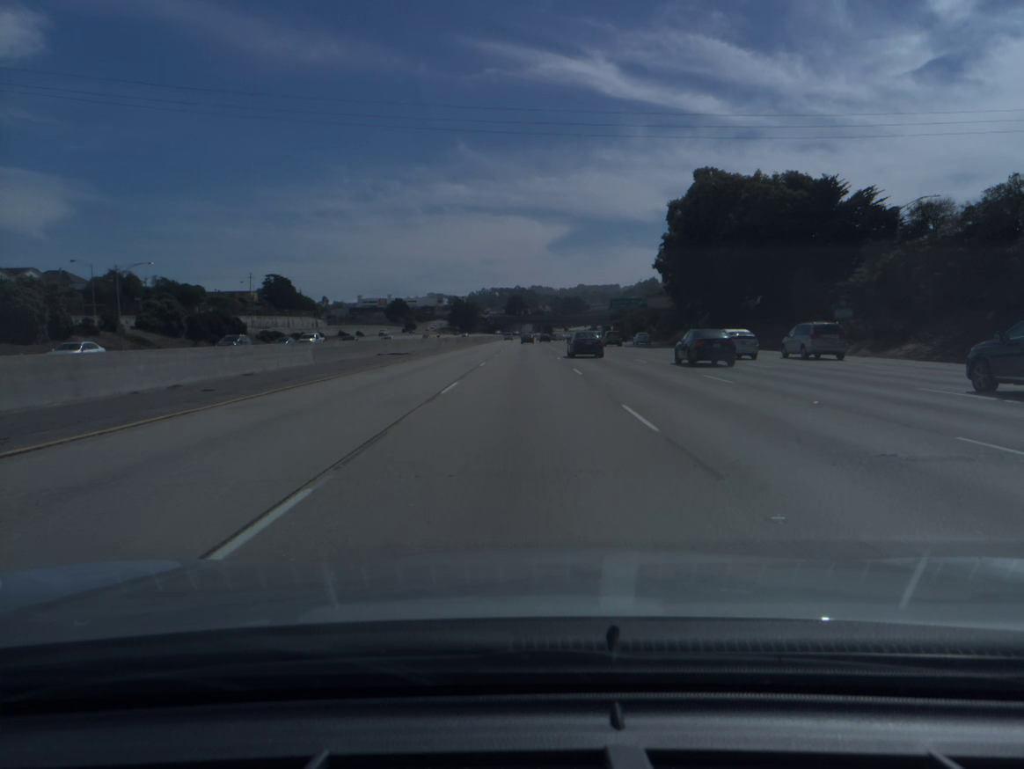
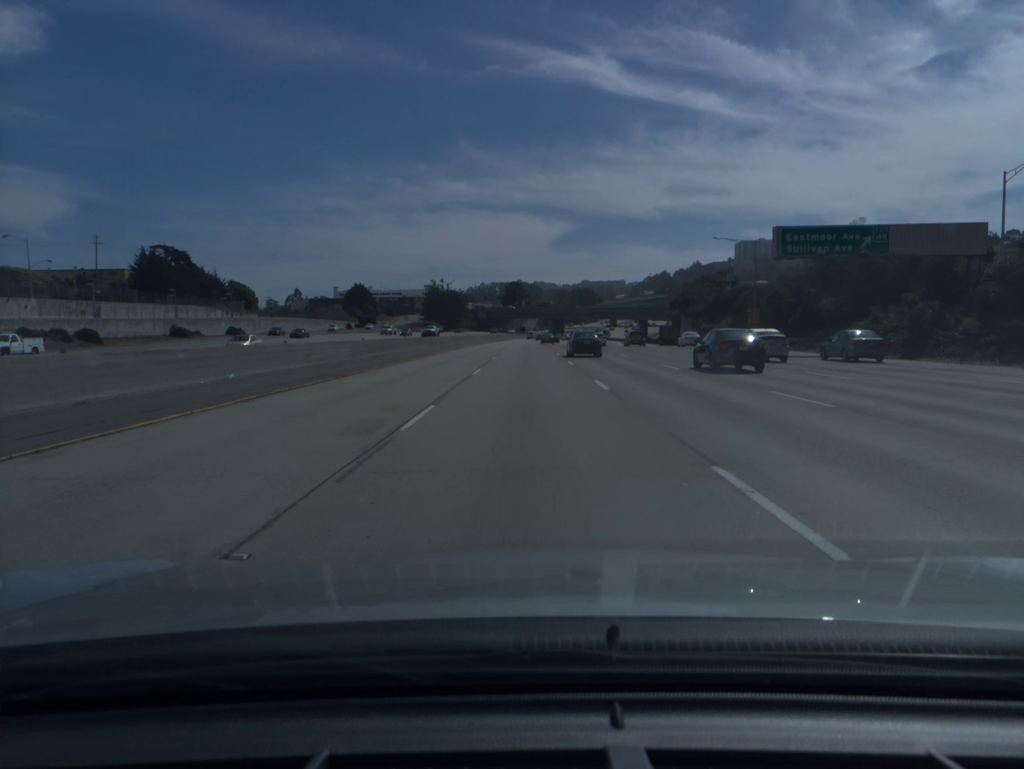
(-0.2, +94.5) m; 0°
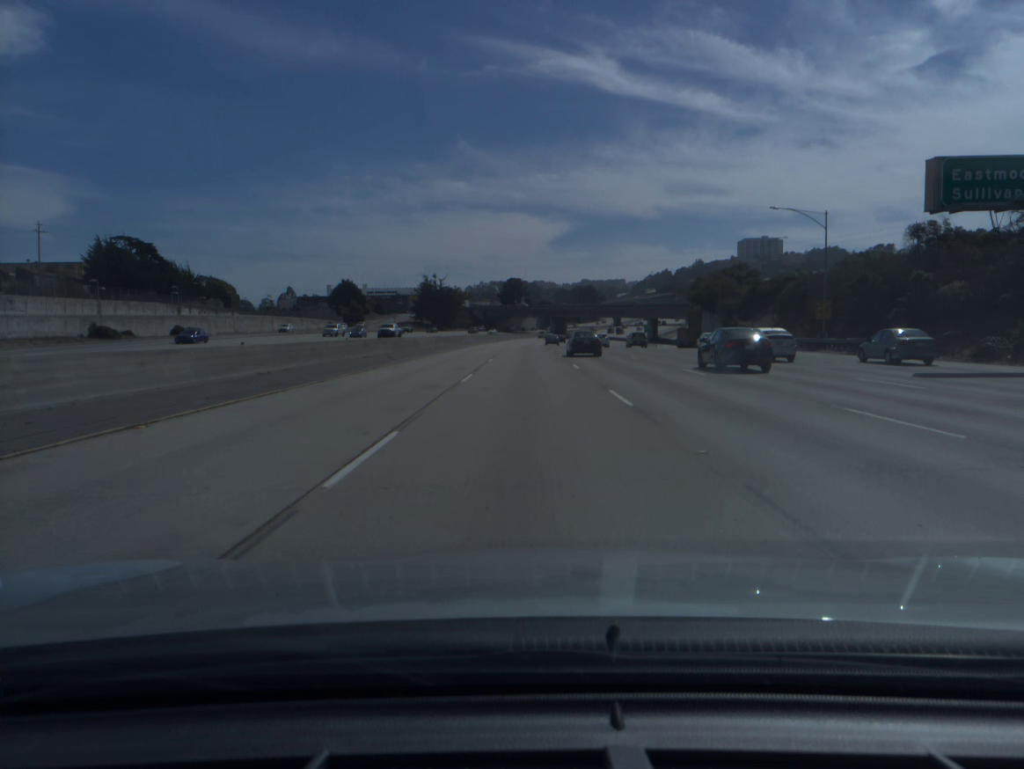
(0.0, +18.9) m; 0°
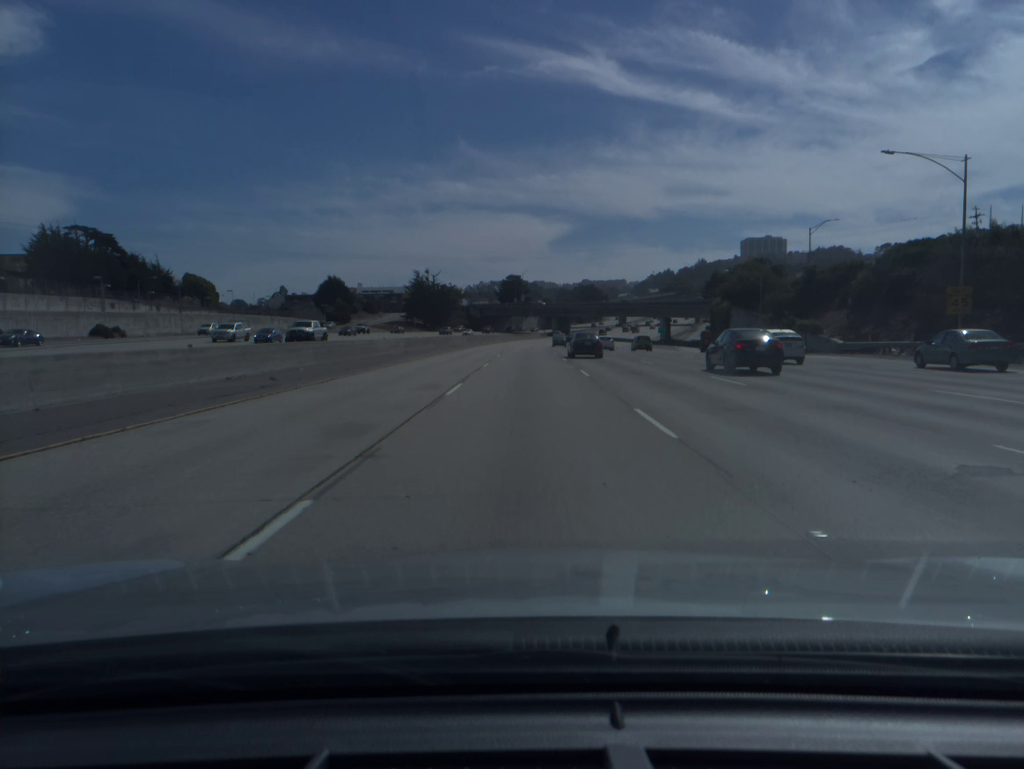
(0.0, +18.9) m; 0°
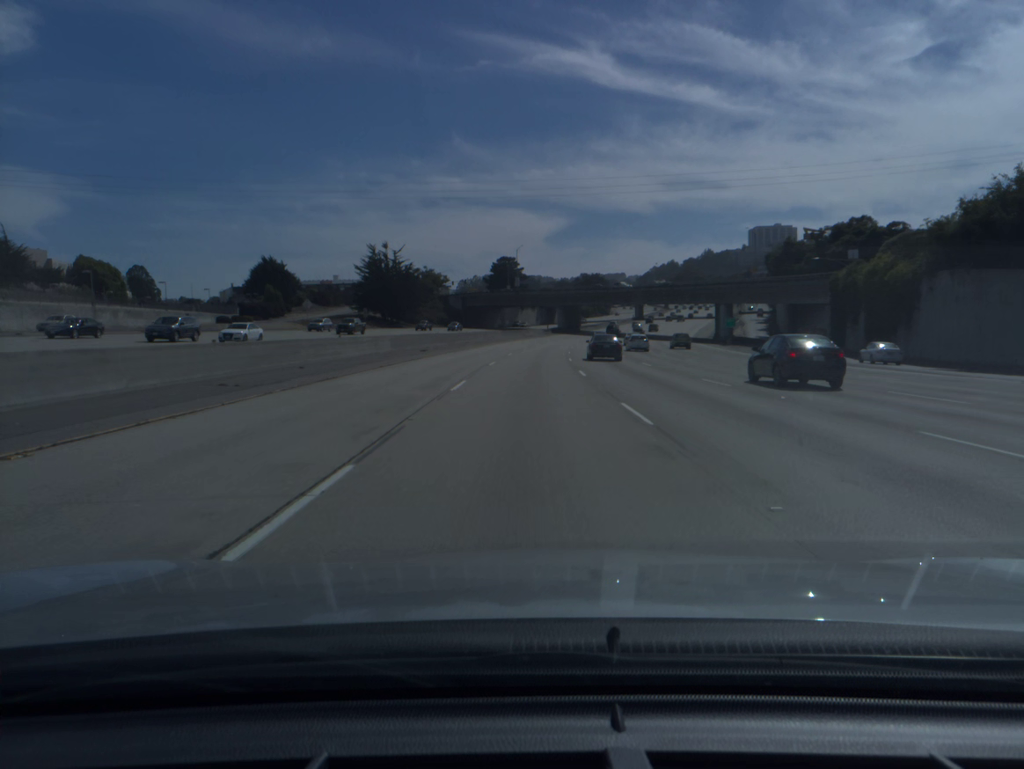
(+0.1, +56.7) m; 0°
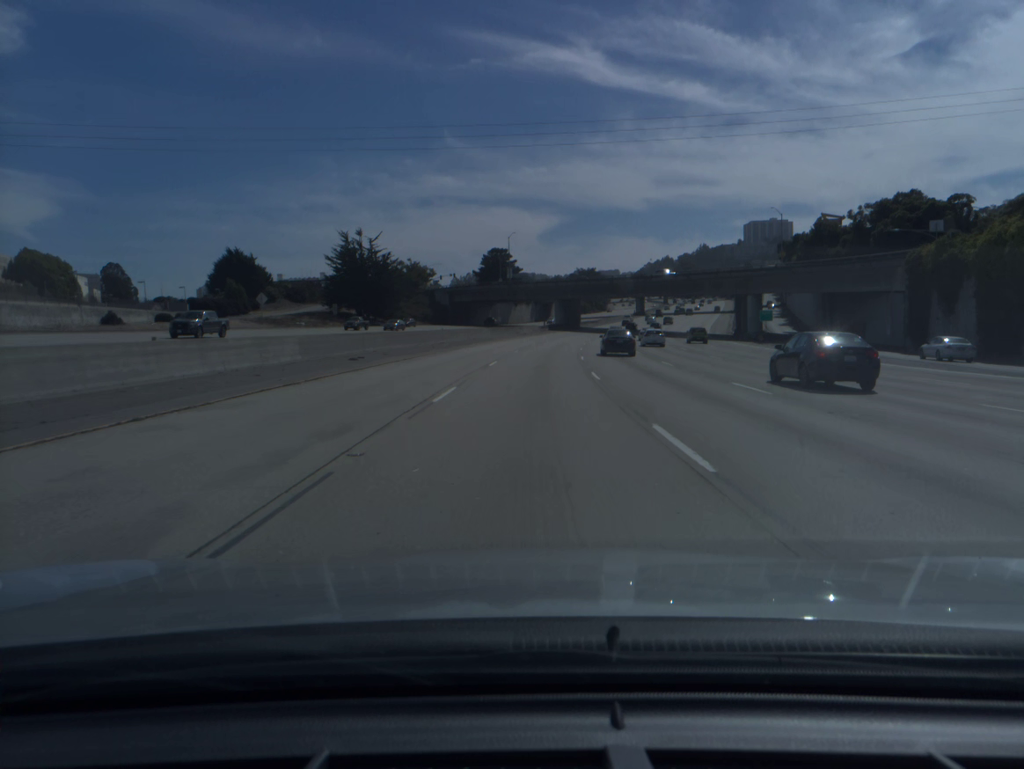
(0.0, +18.9) m; 0°
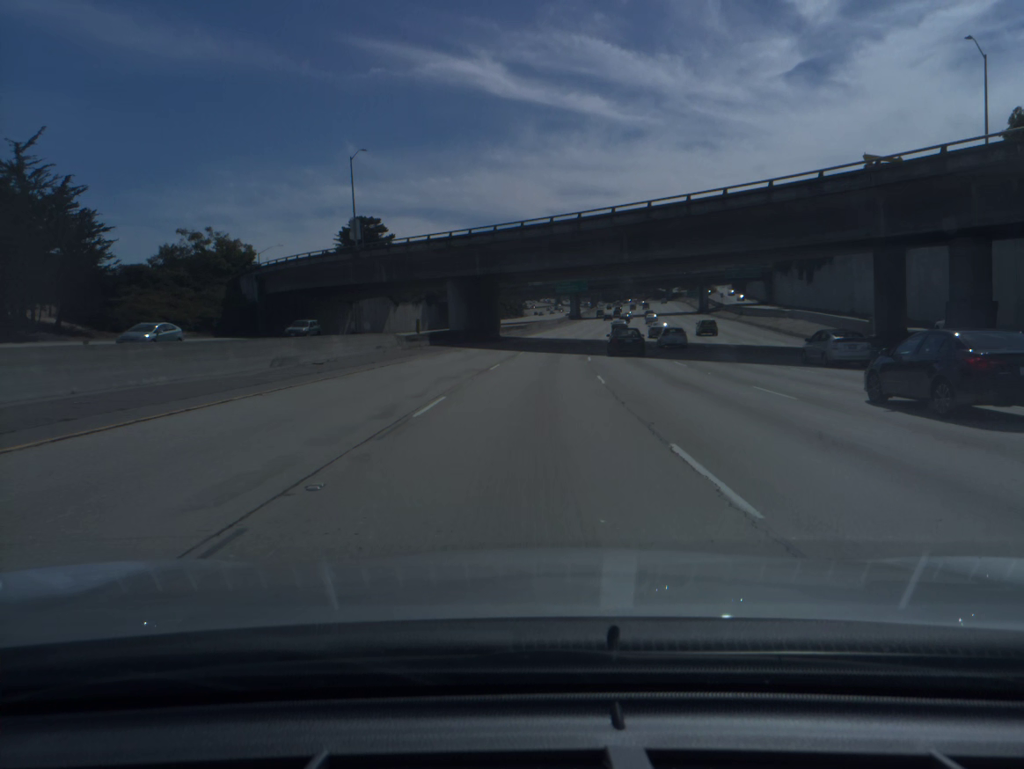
(+3.8, +75.2) m; +6°
